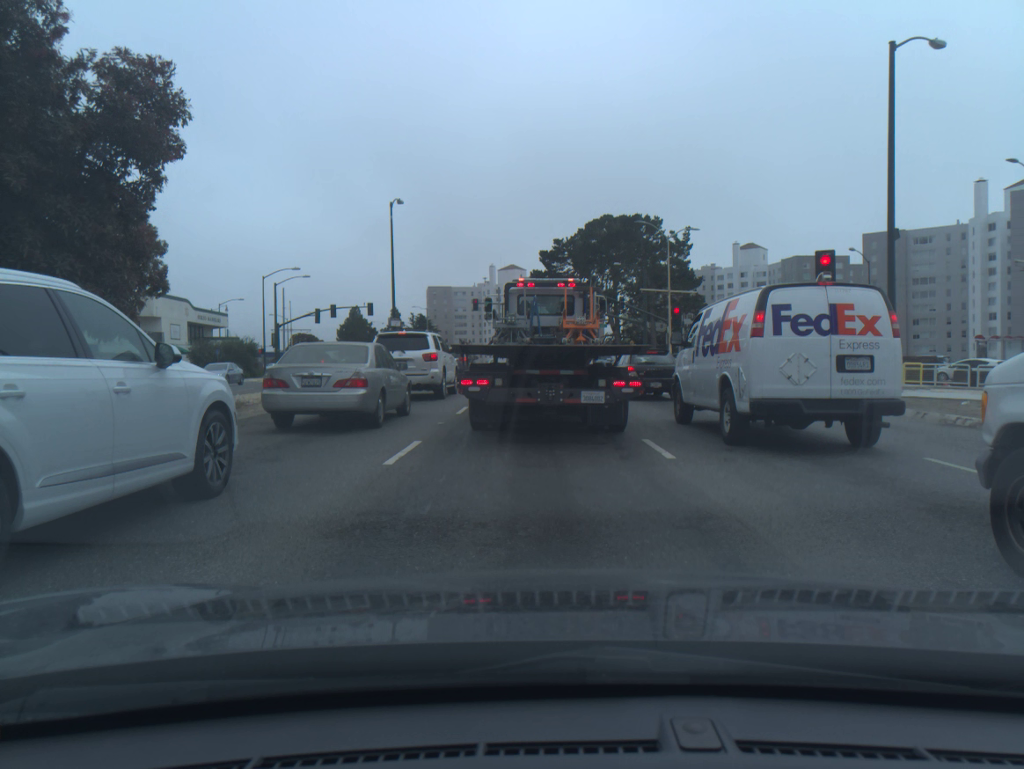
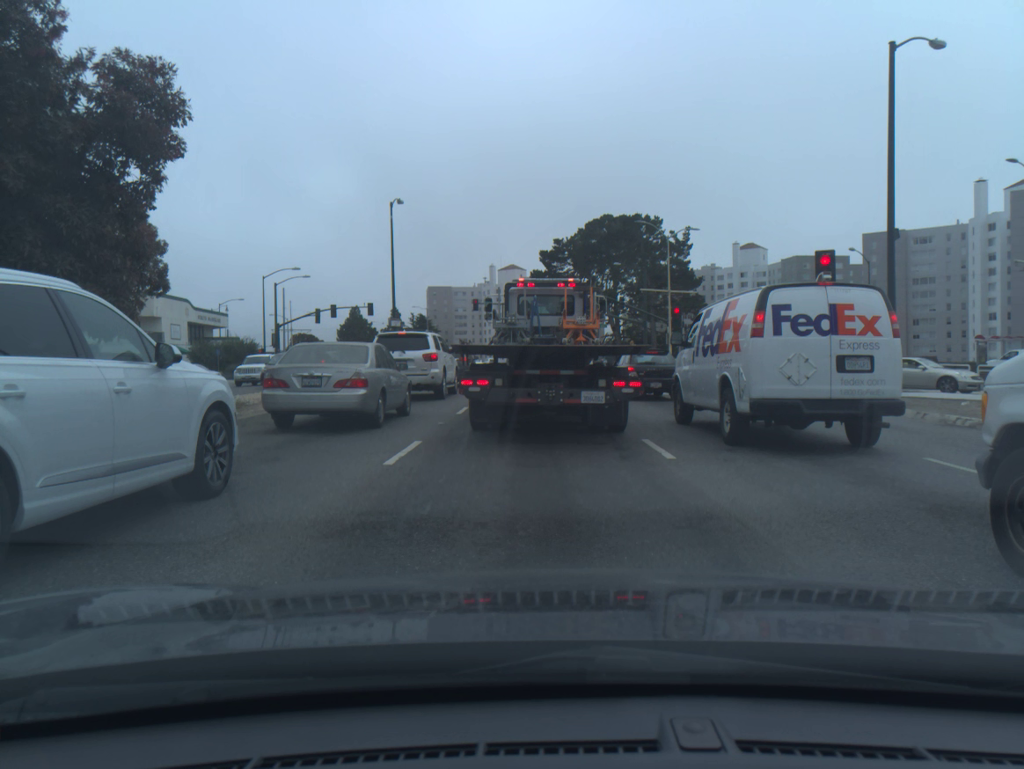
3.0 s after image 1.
(0.0, +0.1) m; 0°
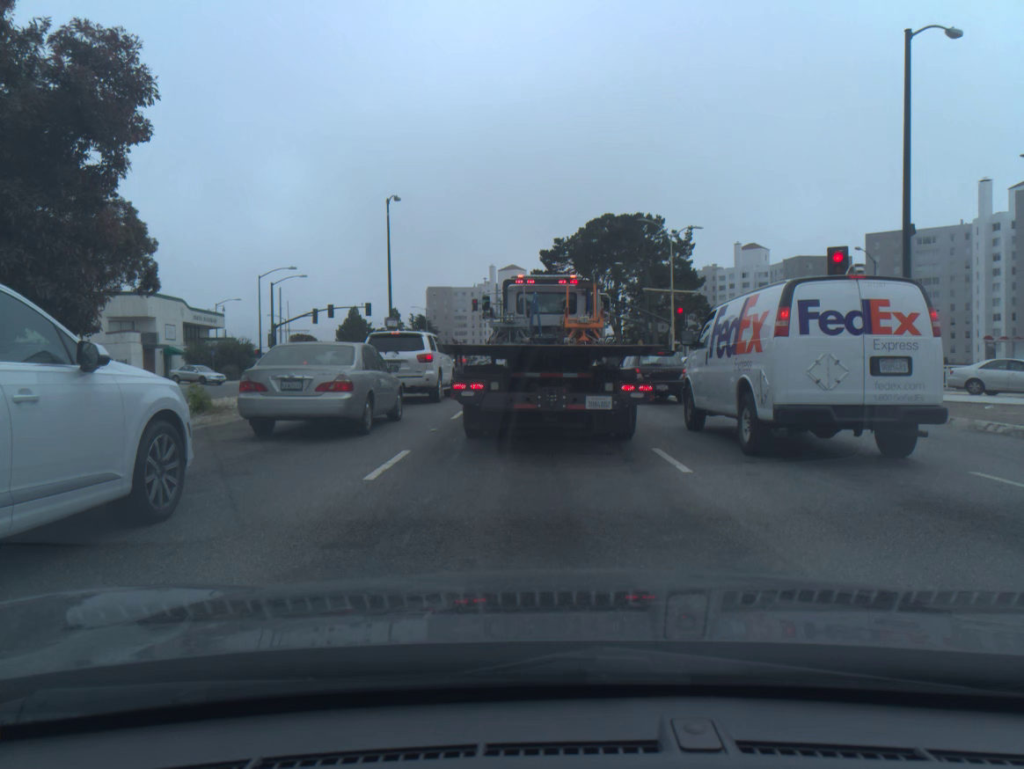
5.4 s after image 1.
(0.0, +1.0) m; 0°
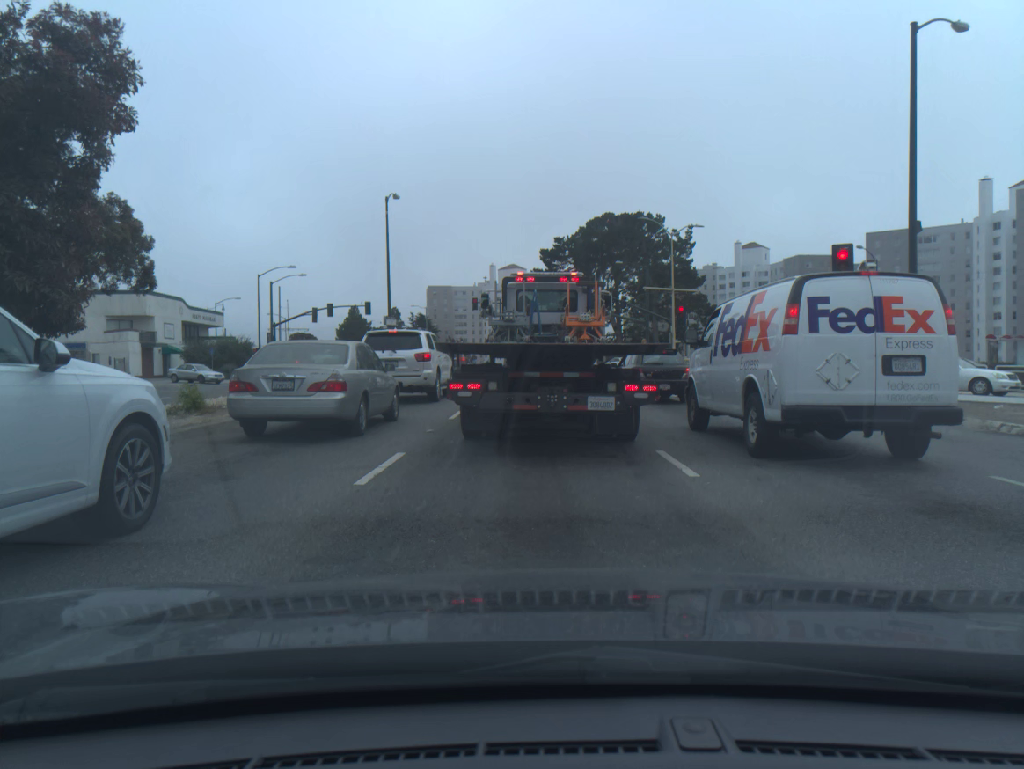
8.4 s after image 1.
(0.0, +0.4) m; 0°
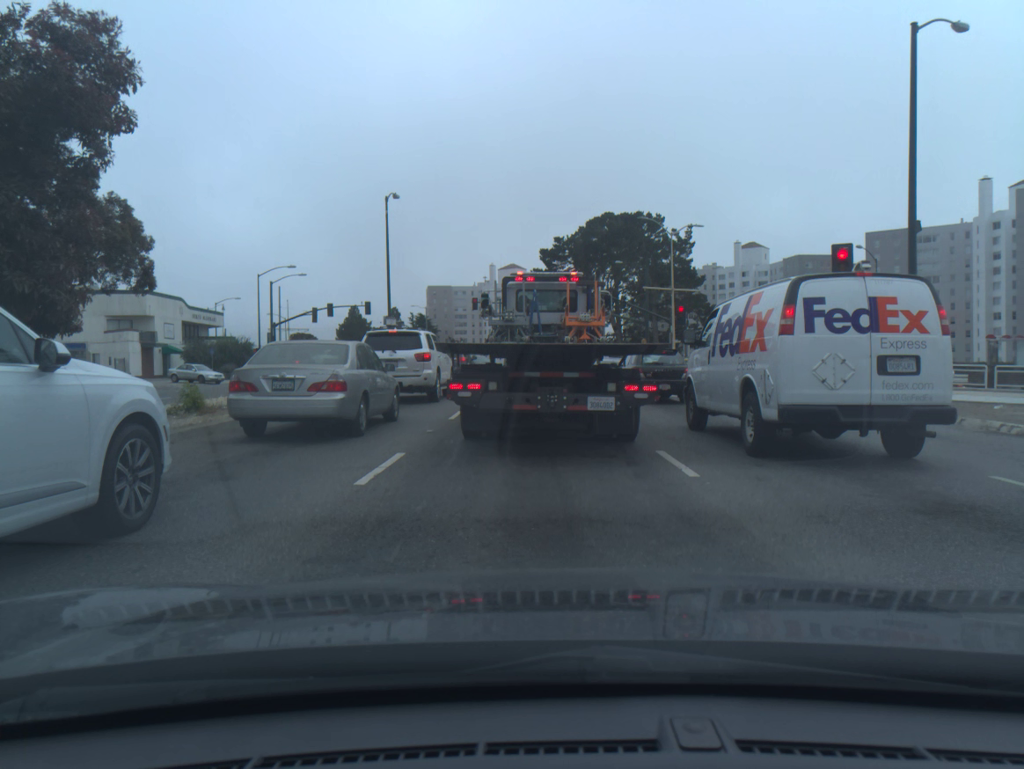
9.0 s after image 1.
(0.0, 0.0) m; 0°
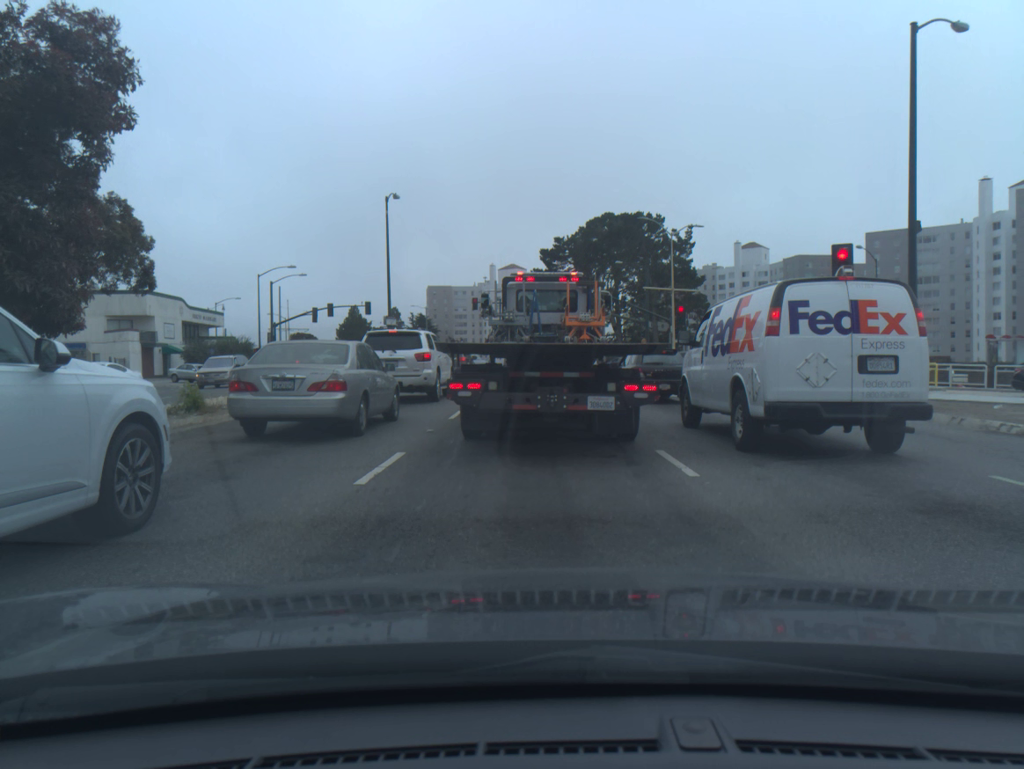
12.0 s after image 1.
(0.0, 0.0) m; 0°
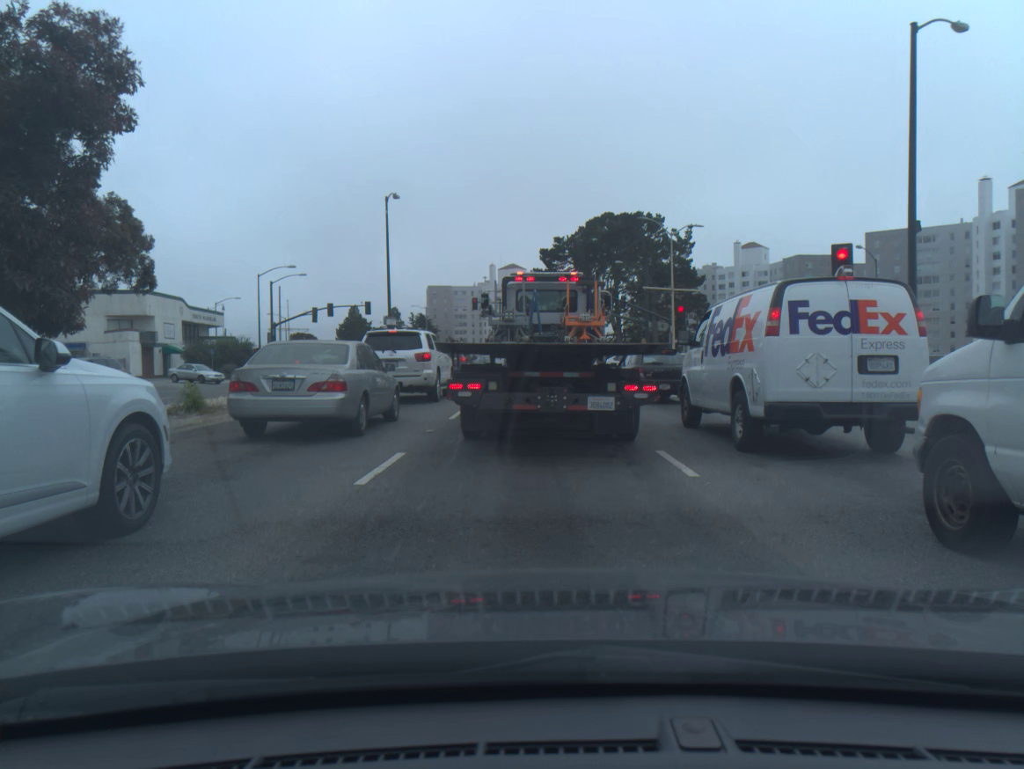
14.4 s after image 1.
(0.0, 0.0) m; 0°
